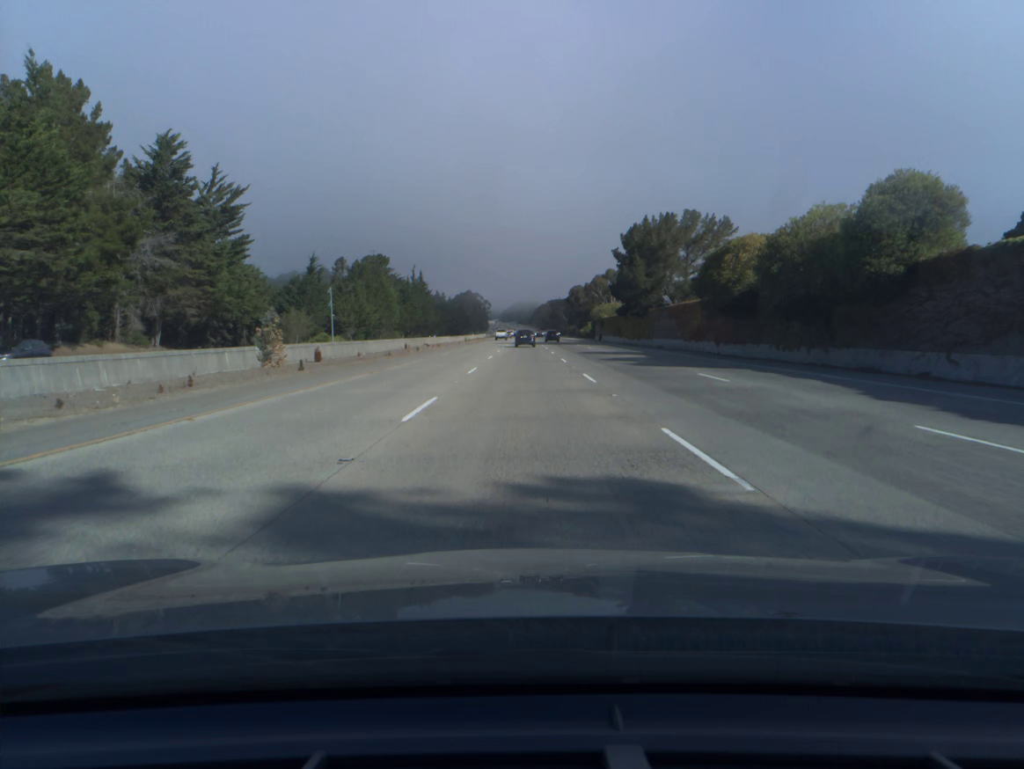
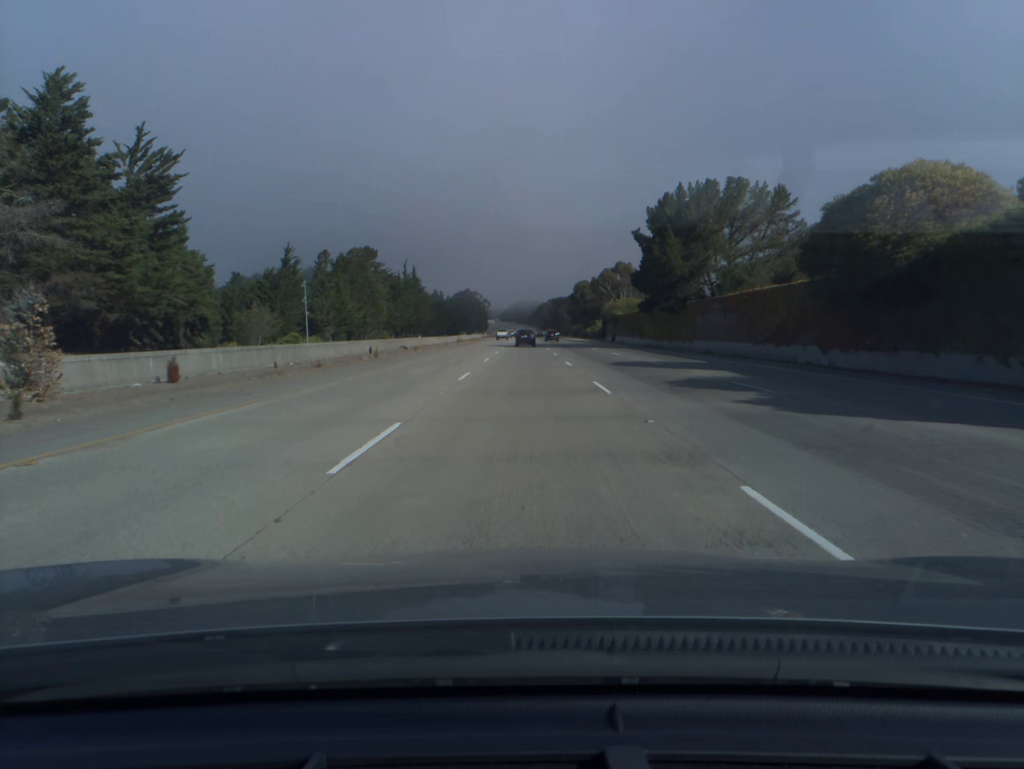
(0.0, +18.8) m; 0°
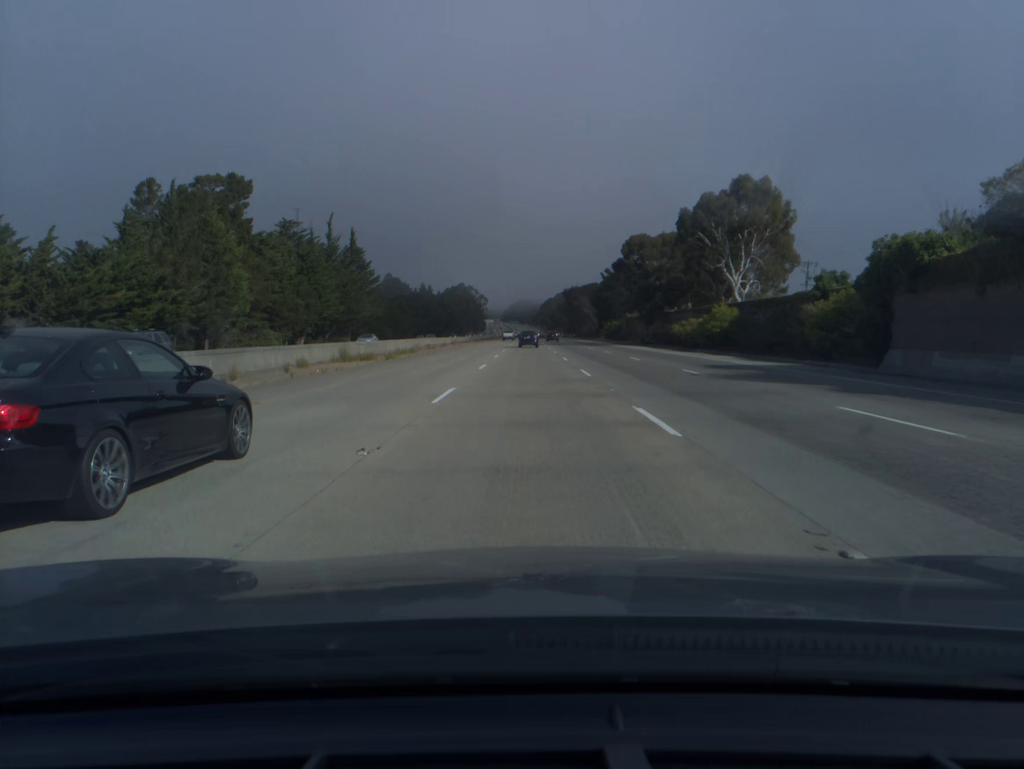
(-0.2, +95.0) m; 0°
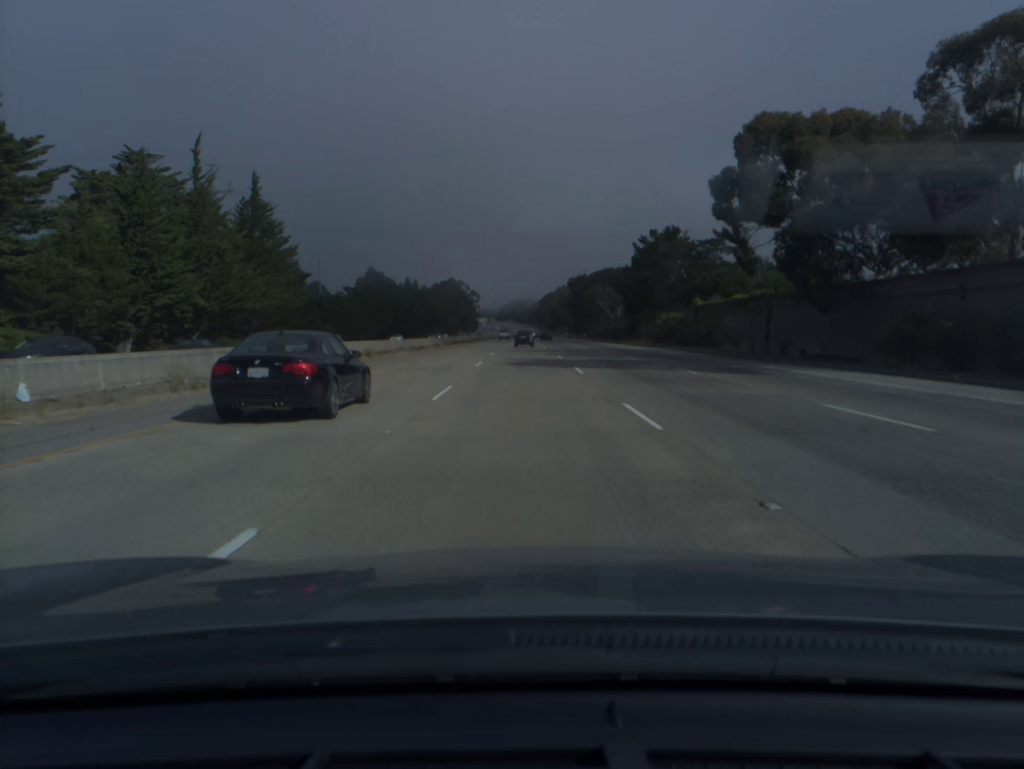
(+0.2, +57.8) m; 0°
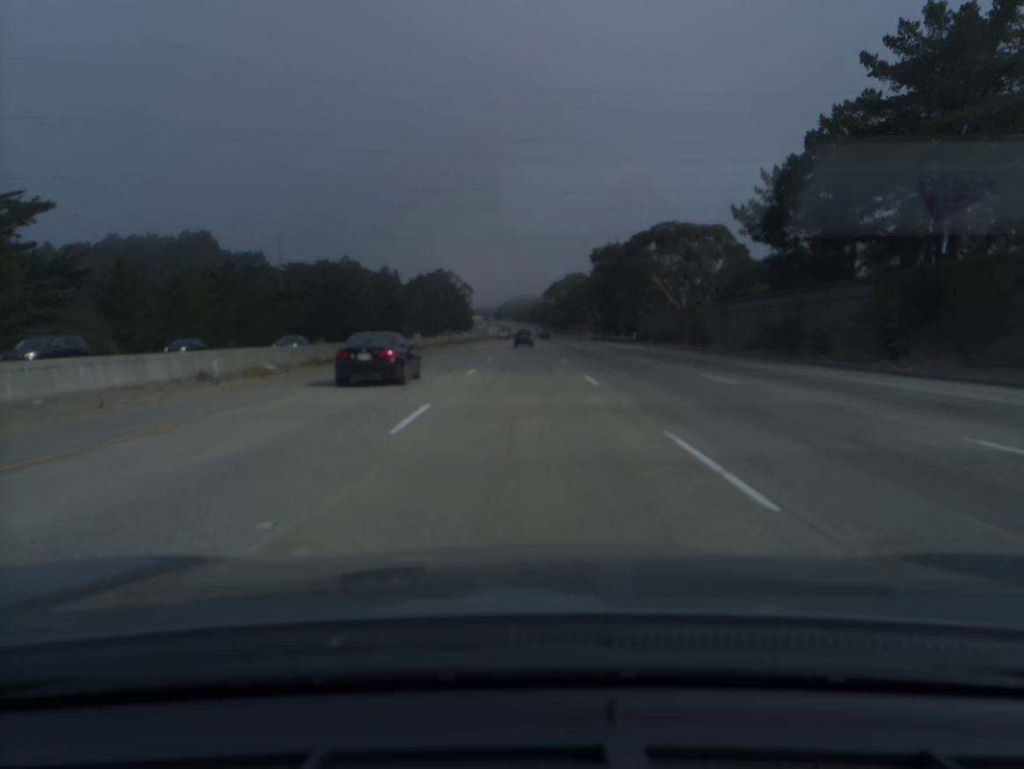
(-0.2, +78.0) m; 0°
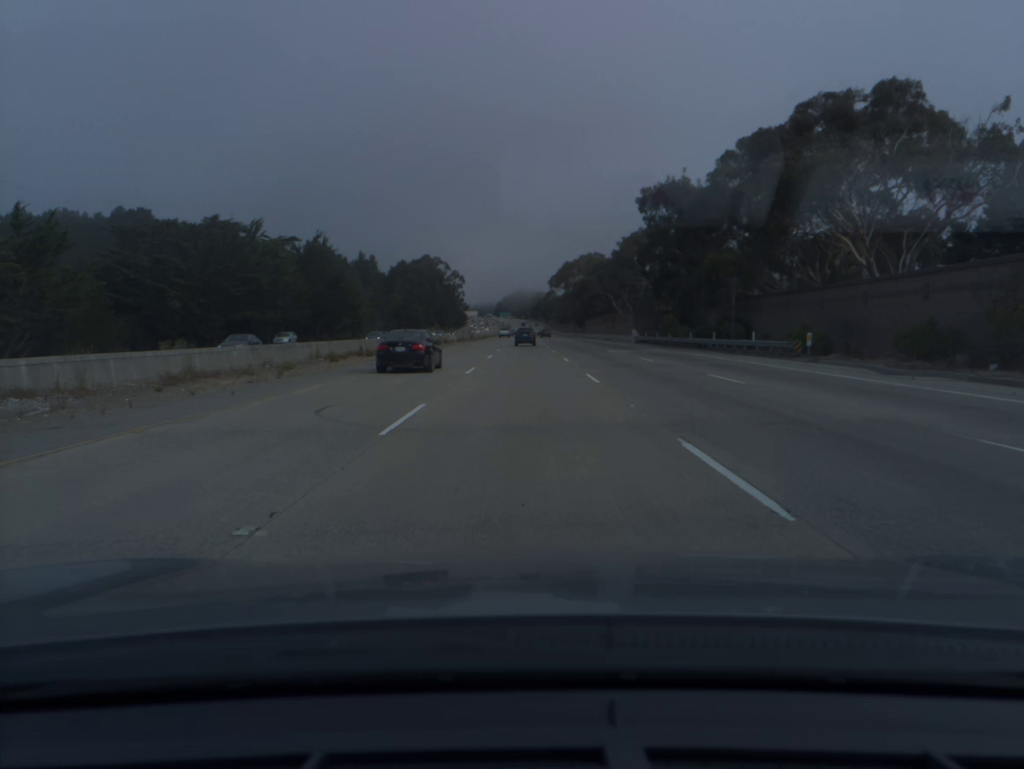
(0.0, +58.7) m; 0°
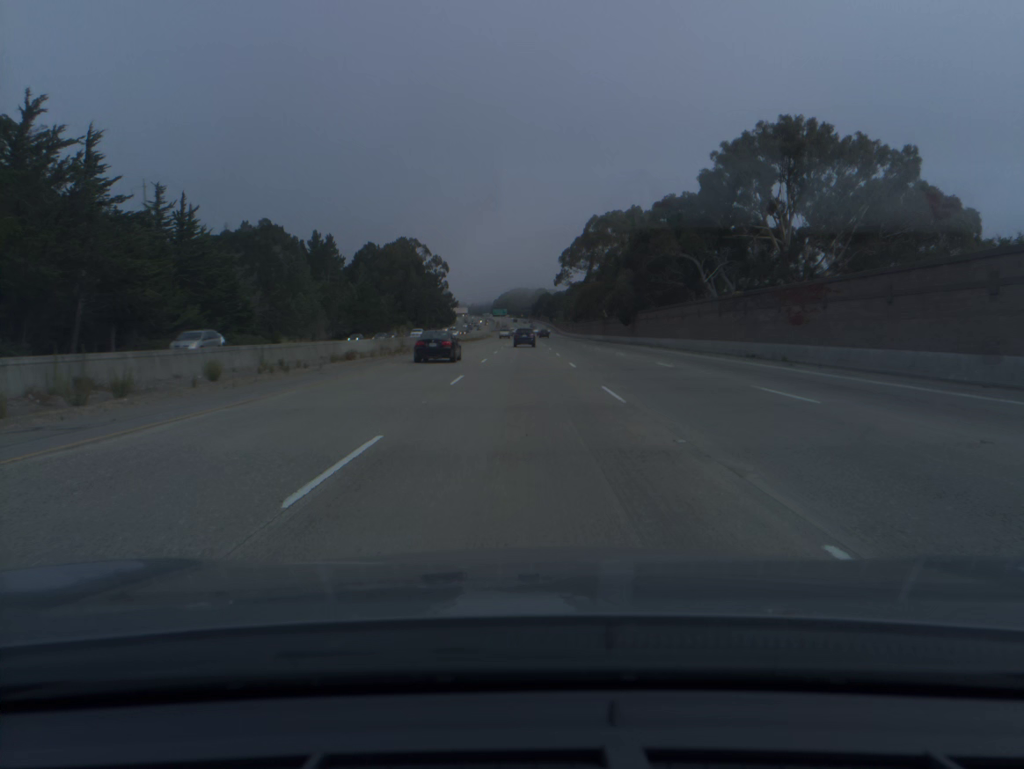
(0.0, +77.8) m; 0°
